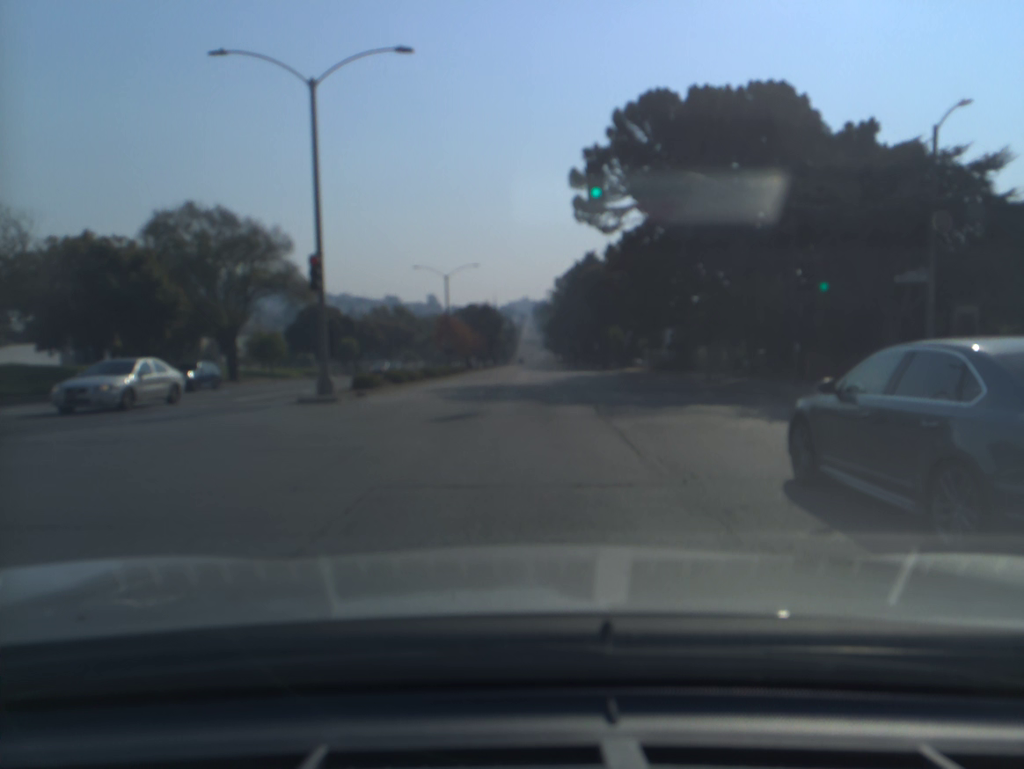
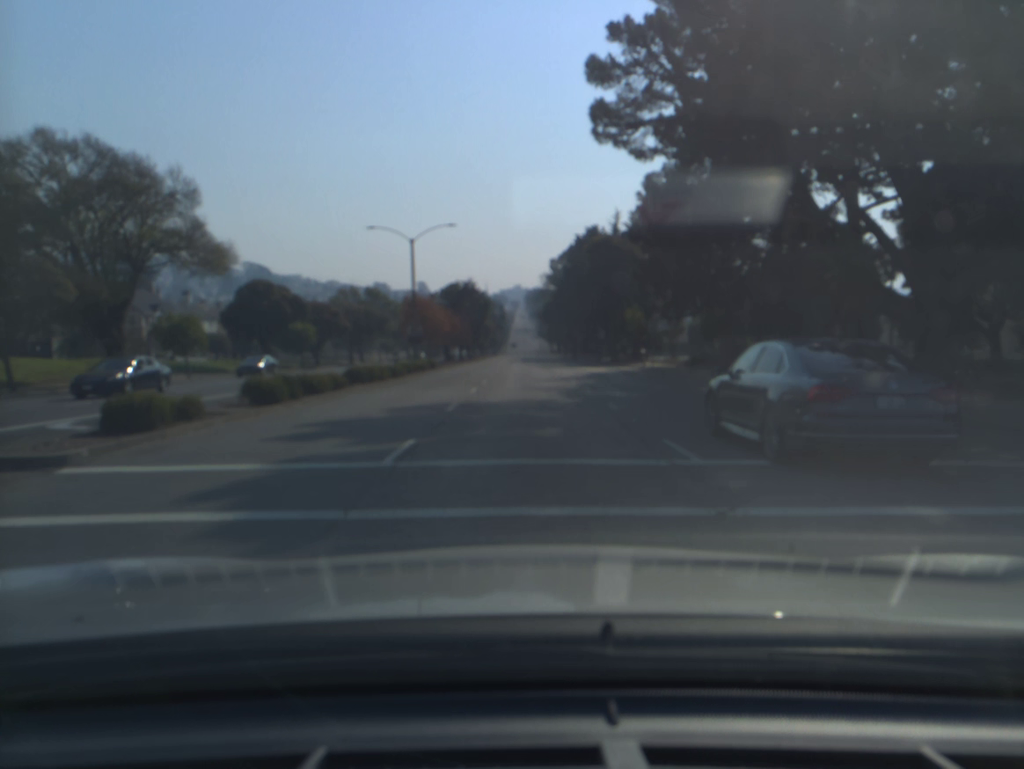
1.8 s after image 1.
(+0.1, +16.0) m; +1°
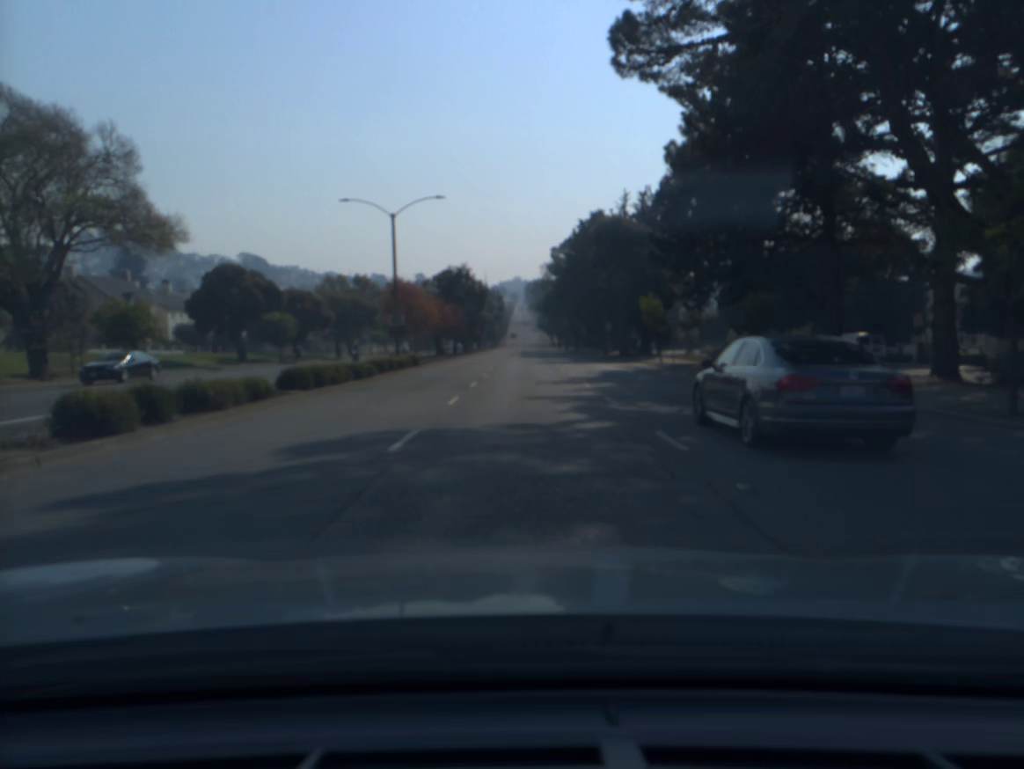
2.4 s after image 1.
(0.0, +7.0) m; 0°
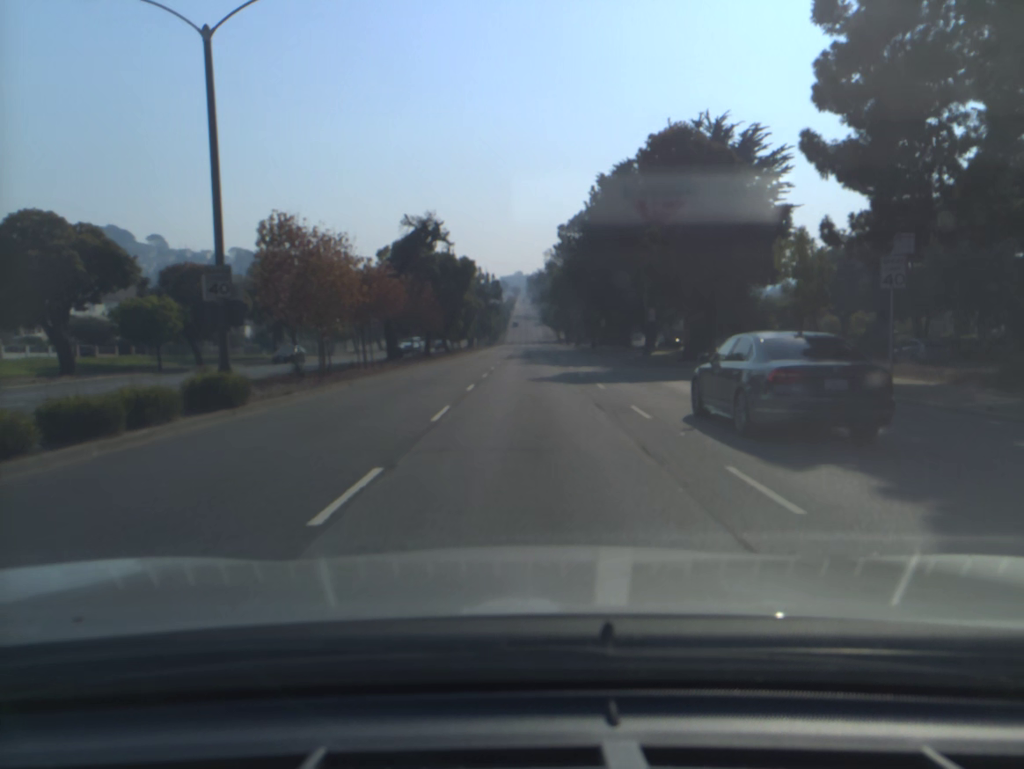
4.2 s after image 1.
(0.0, +25.3) m; 0°
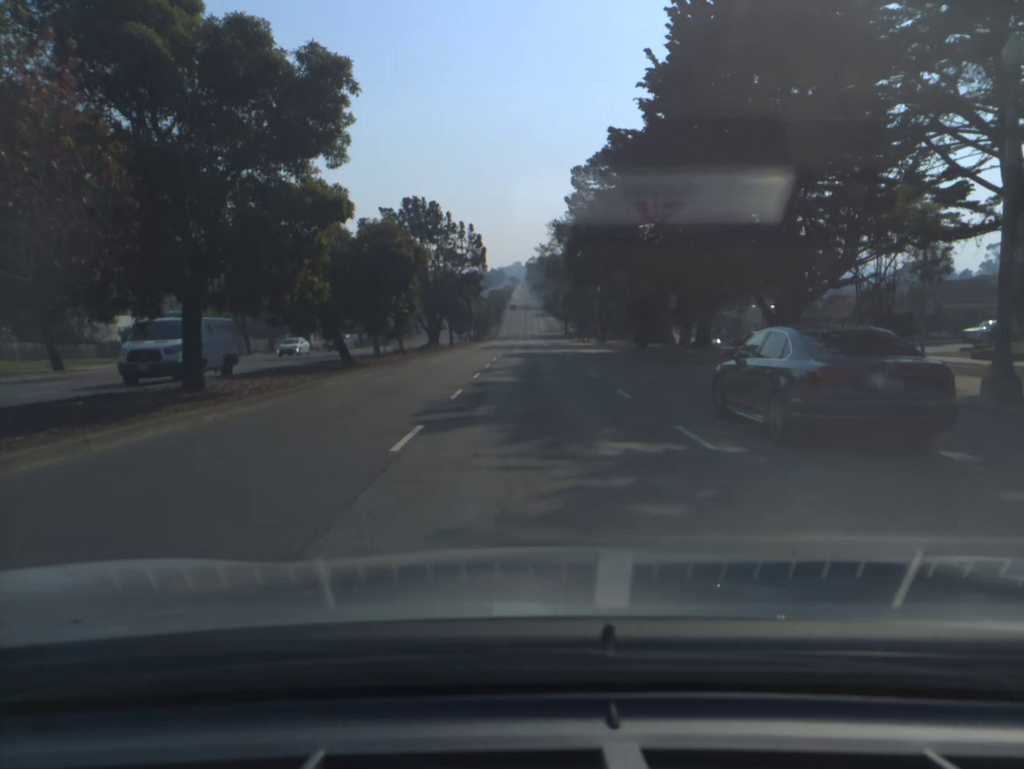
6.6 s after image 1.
(0.0, +41.1) m; 0°
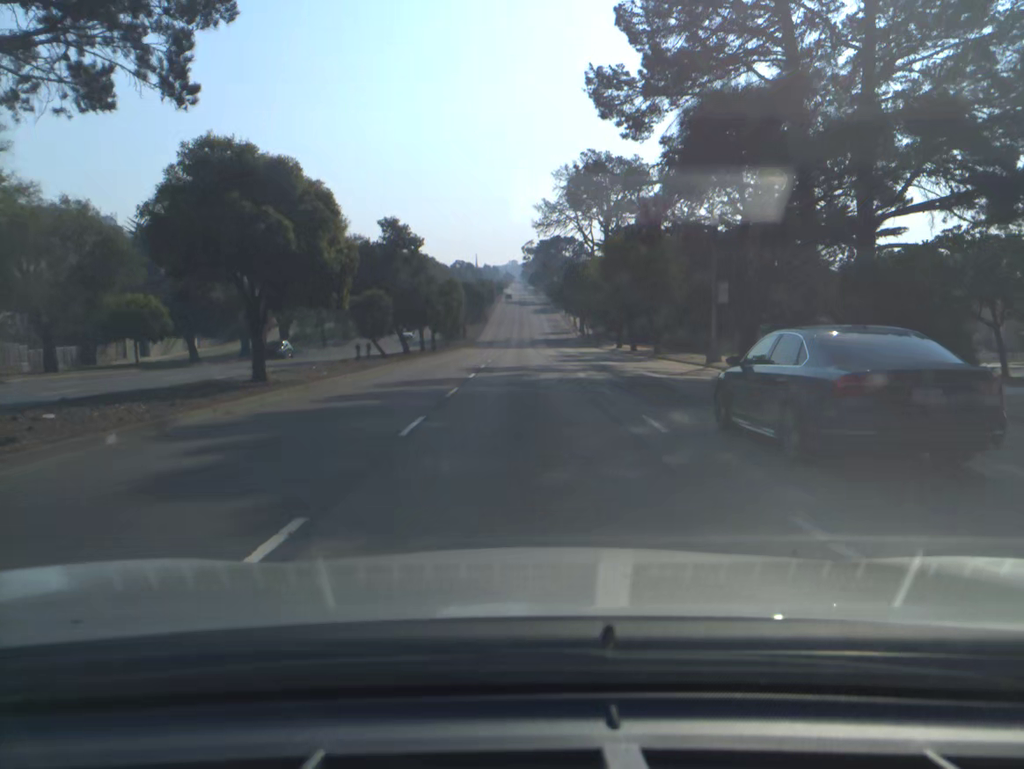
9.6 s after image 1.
(+0.2, +56.3) m; 0°
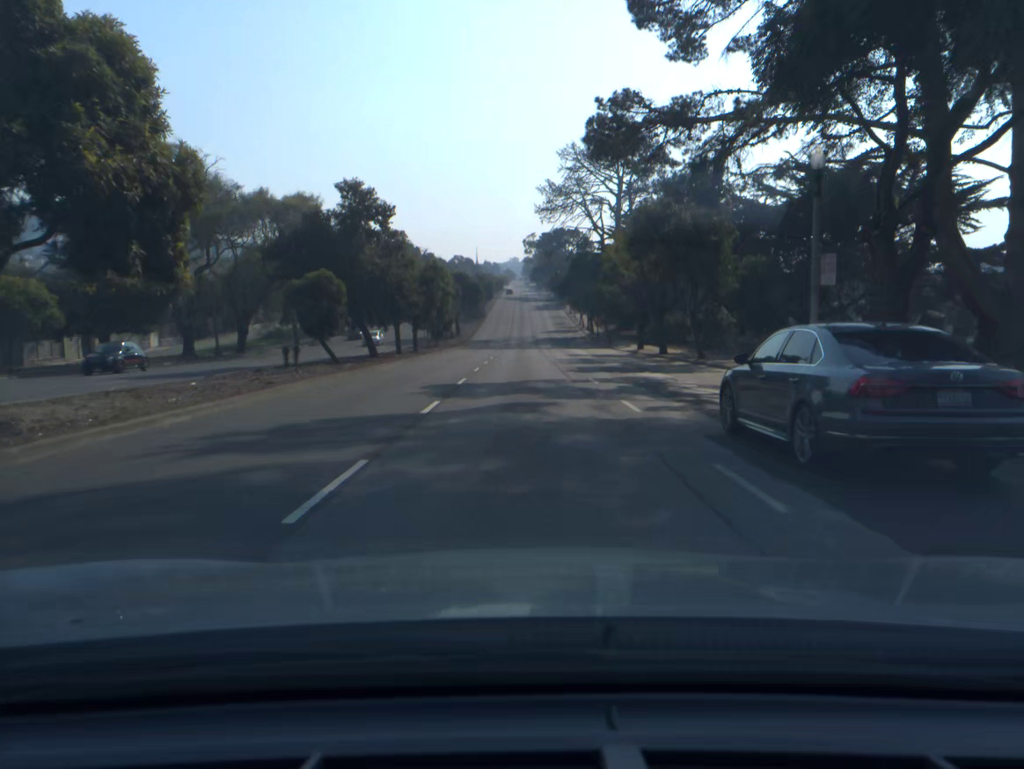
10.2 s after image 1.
(0.0, +11.8) m; 0°
